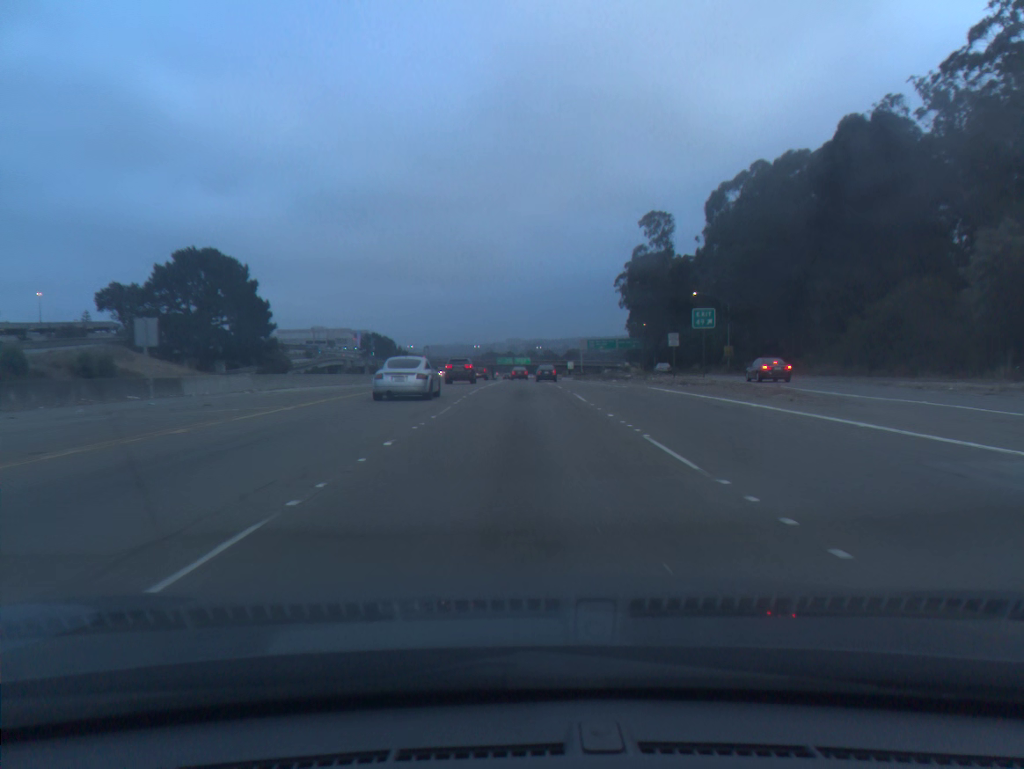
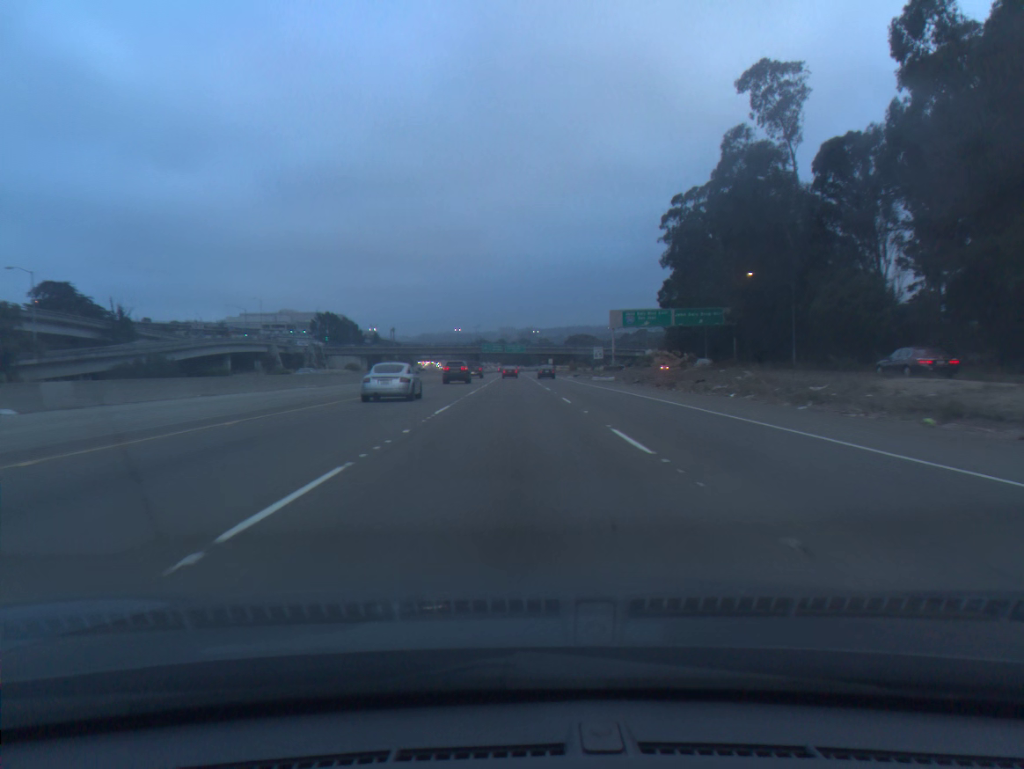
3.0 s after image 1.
(+0.4, +70.6) m; +1°
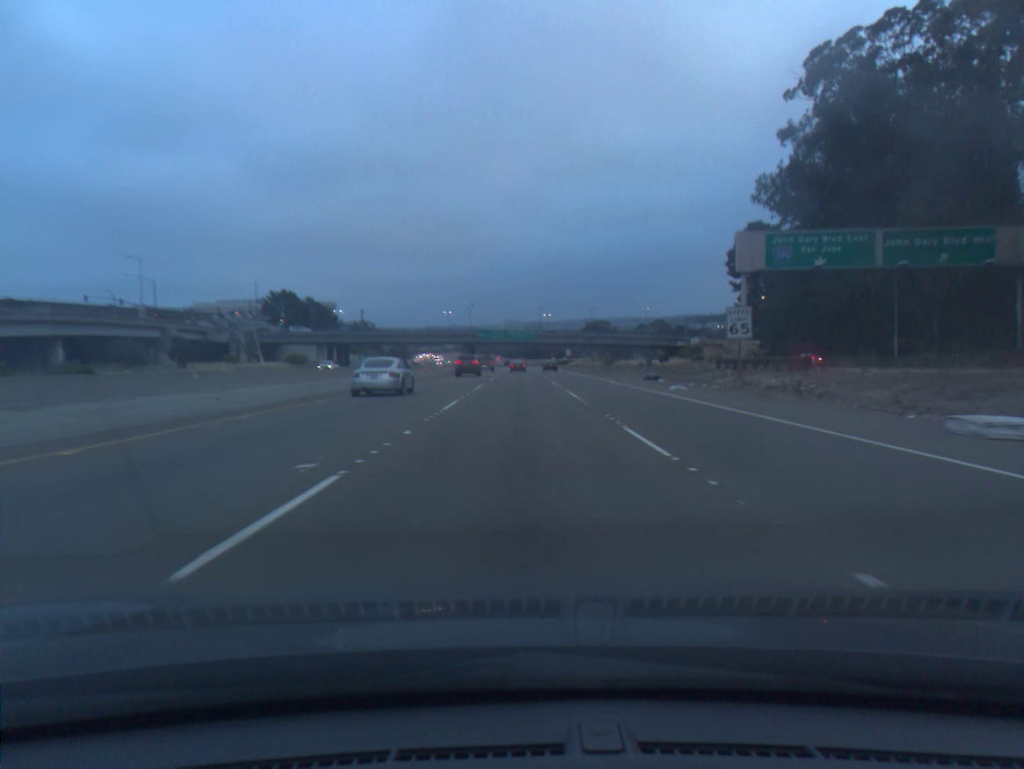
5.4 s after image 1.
(-0.4, +59.8) m; 0°
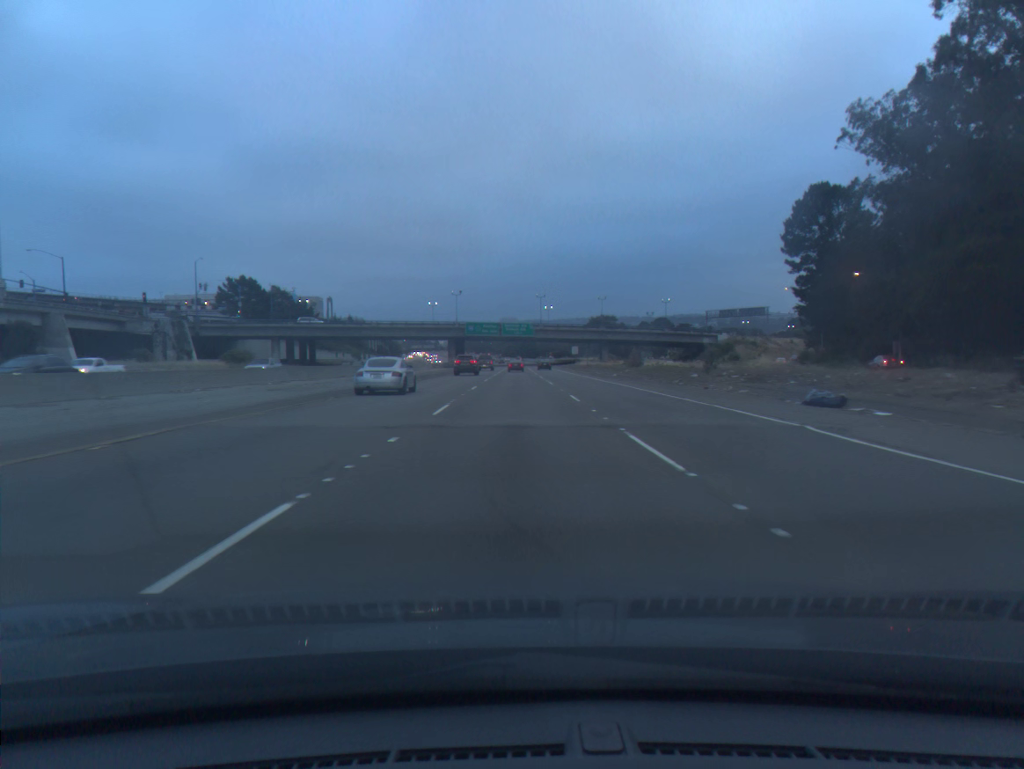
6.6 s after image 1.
(+0.1, +30.9) m; 0°
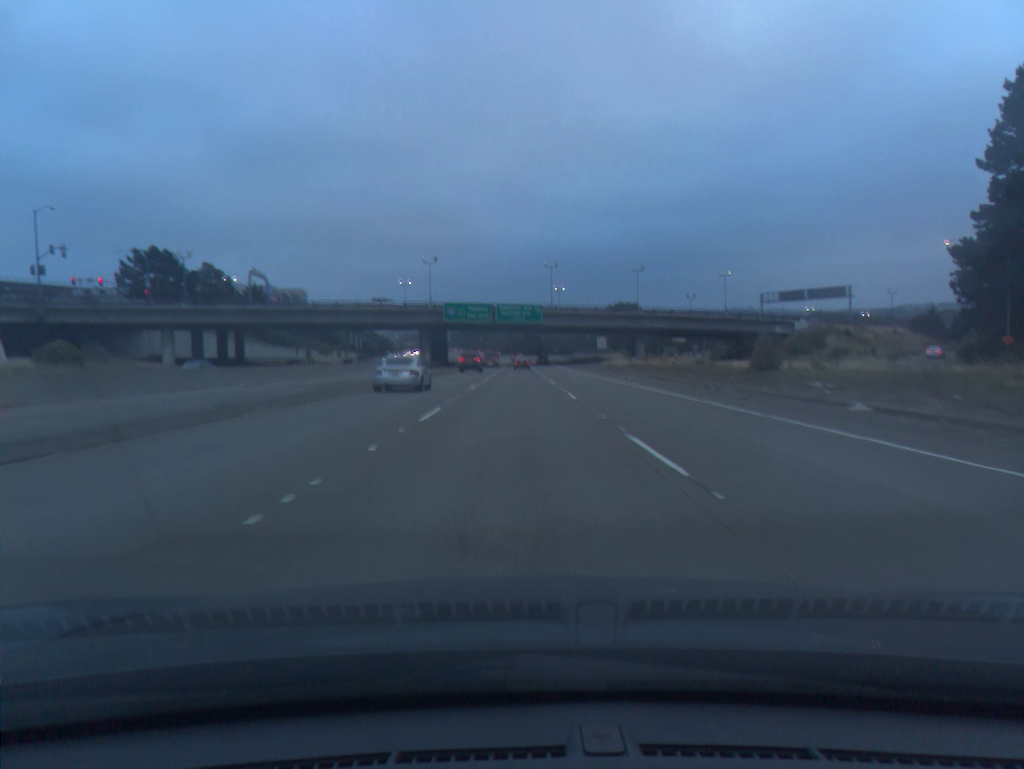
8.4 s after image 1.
(0.0, +47.2) m; 0°
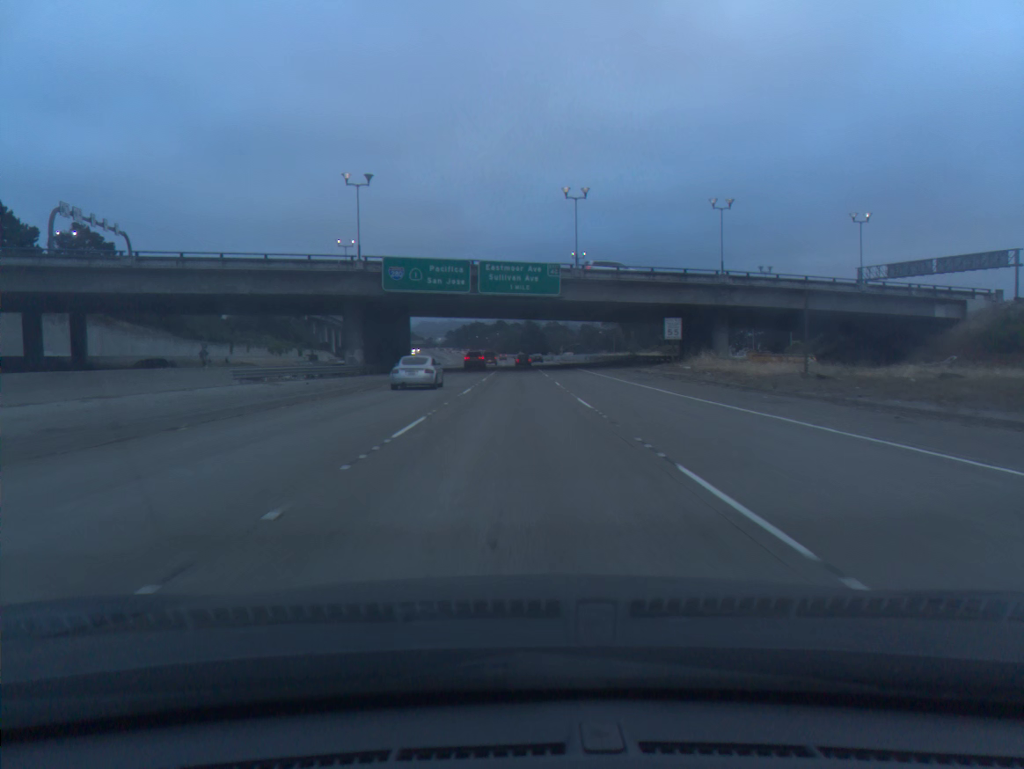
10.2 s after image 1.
(-0.1, +48.0) m; 0°
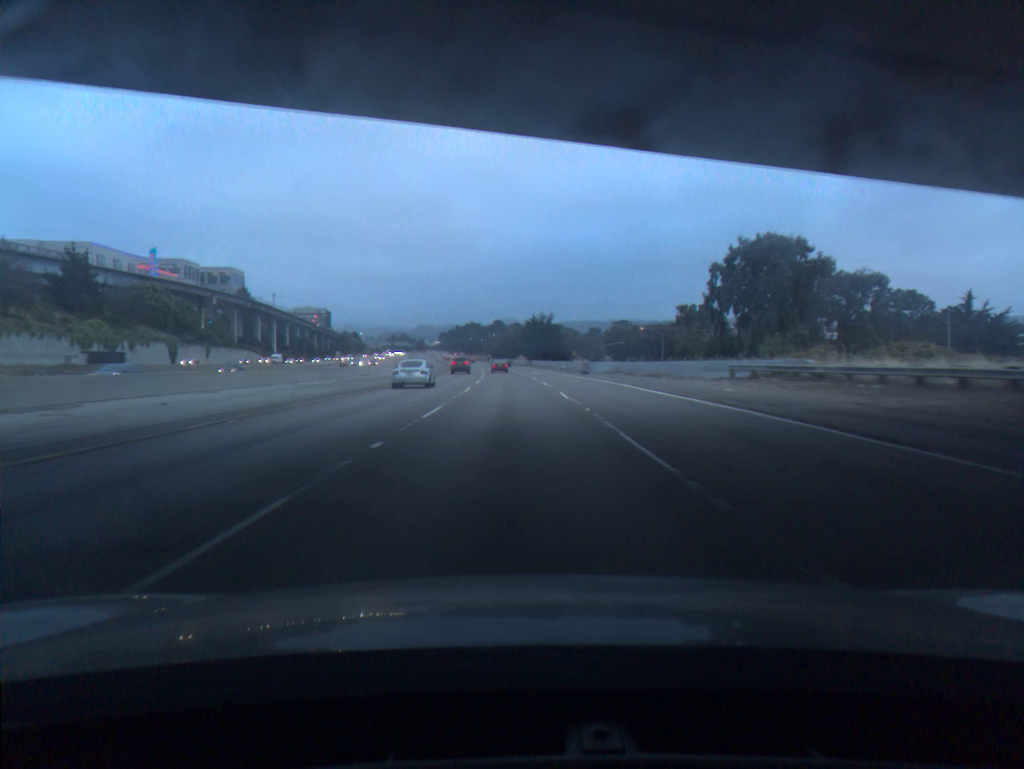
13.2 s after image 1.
(+0.1, +82.1) m; 0°
